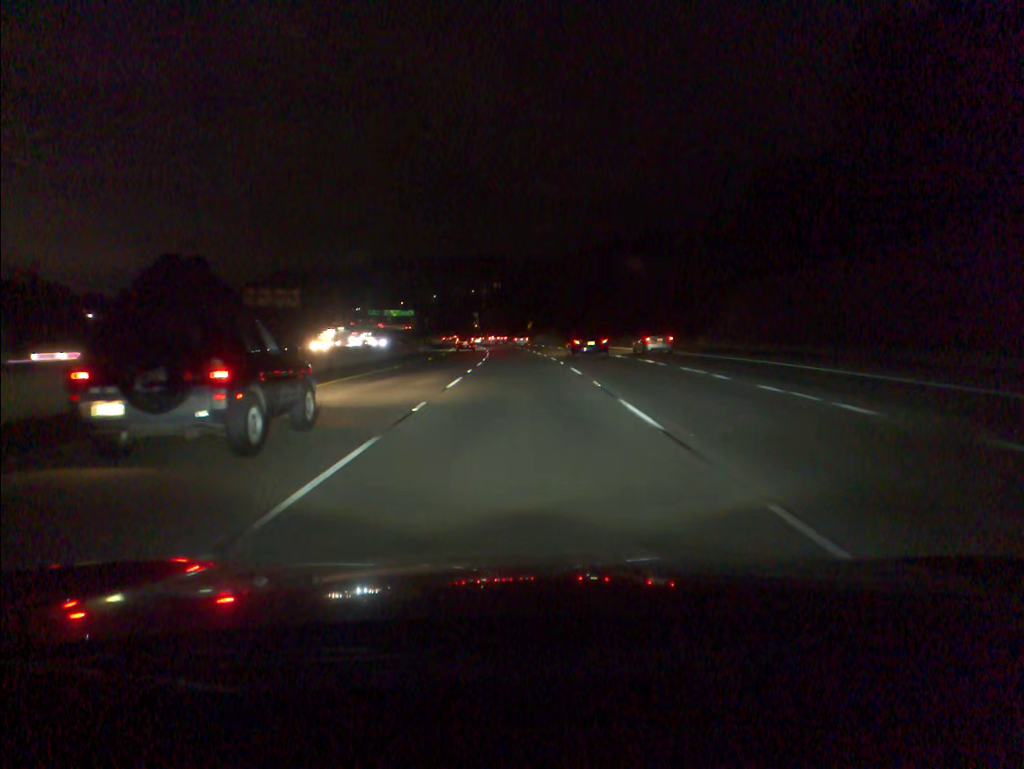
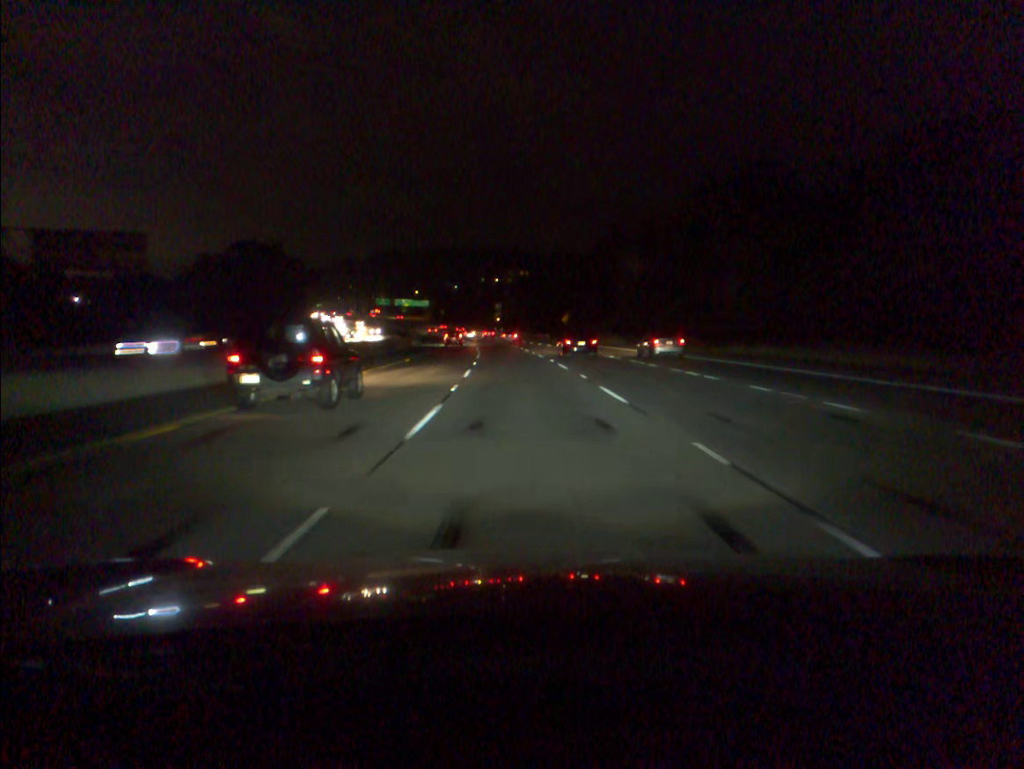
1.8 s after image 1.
(-0.7, +52.9) m; -2°
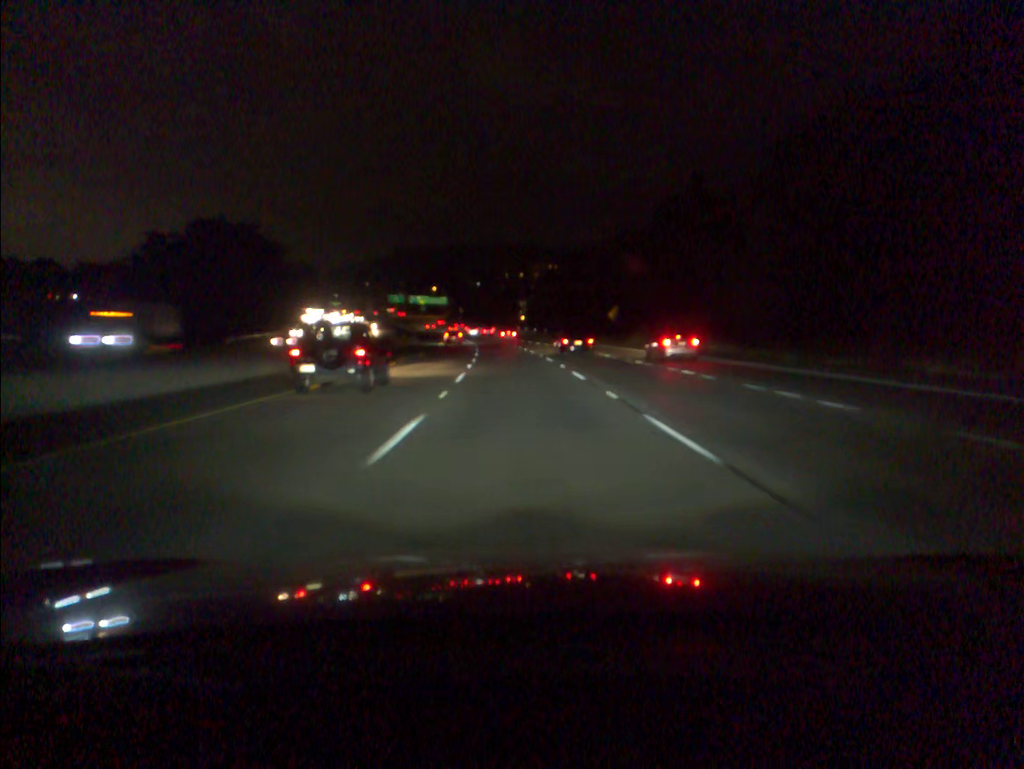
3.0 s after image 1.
(-0.6, +35.3) m; -2°
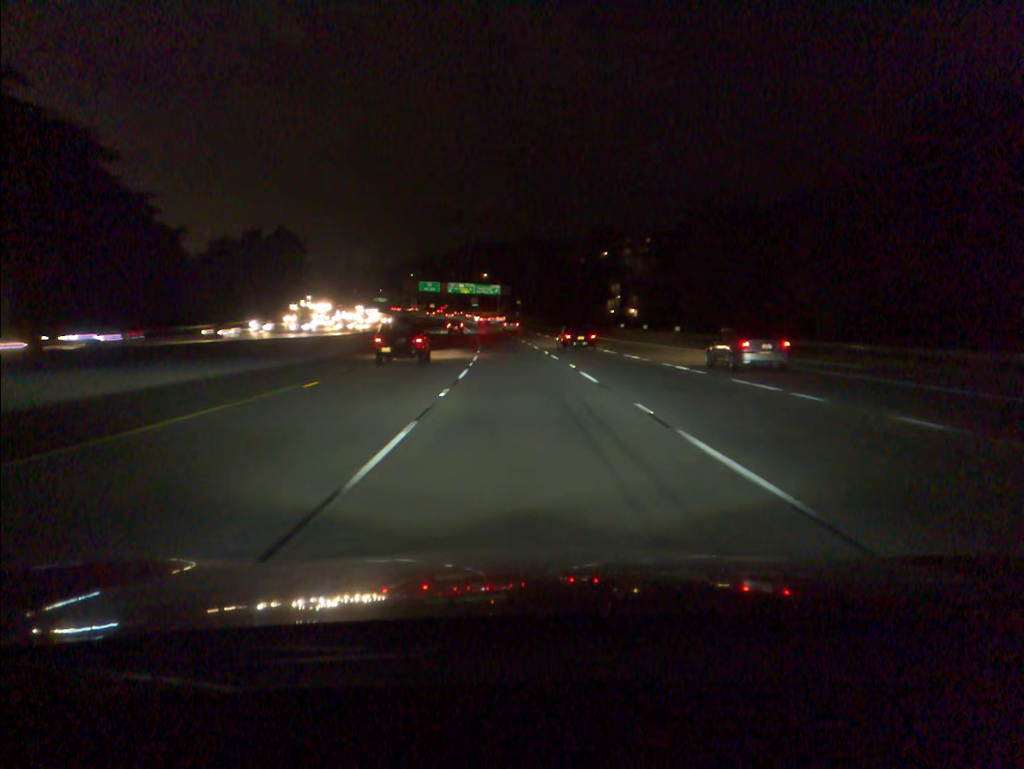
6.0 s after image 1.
(-3.8, +87.7) m; -5°
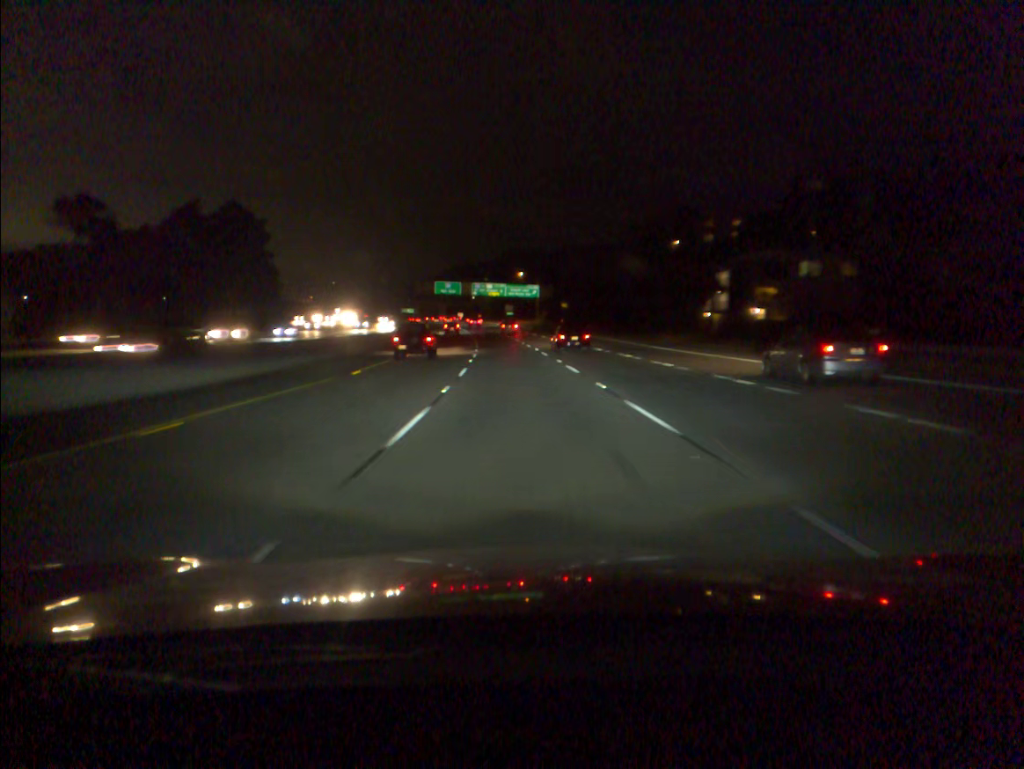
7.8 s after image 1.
(-1.2, +52.2) m; -3°
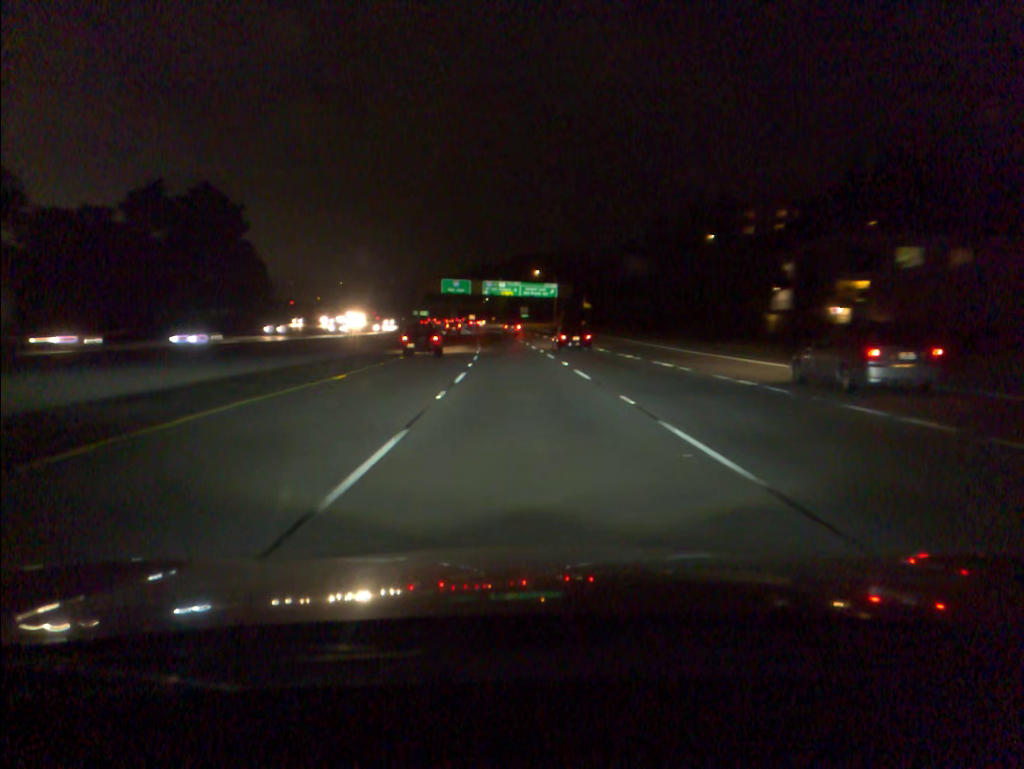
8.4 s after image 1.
(-0.2, +17.4) m; -1°
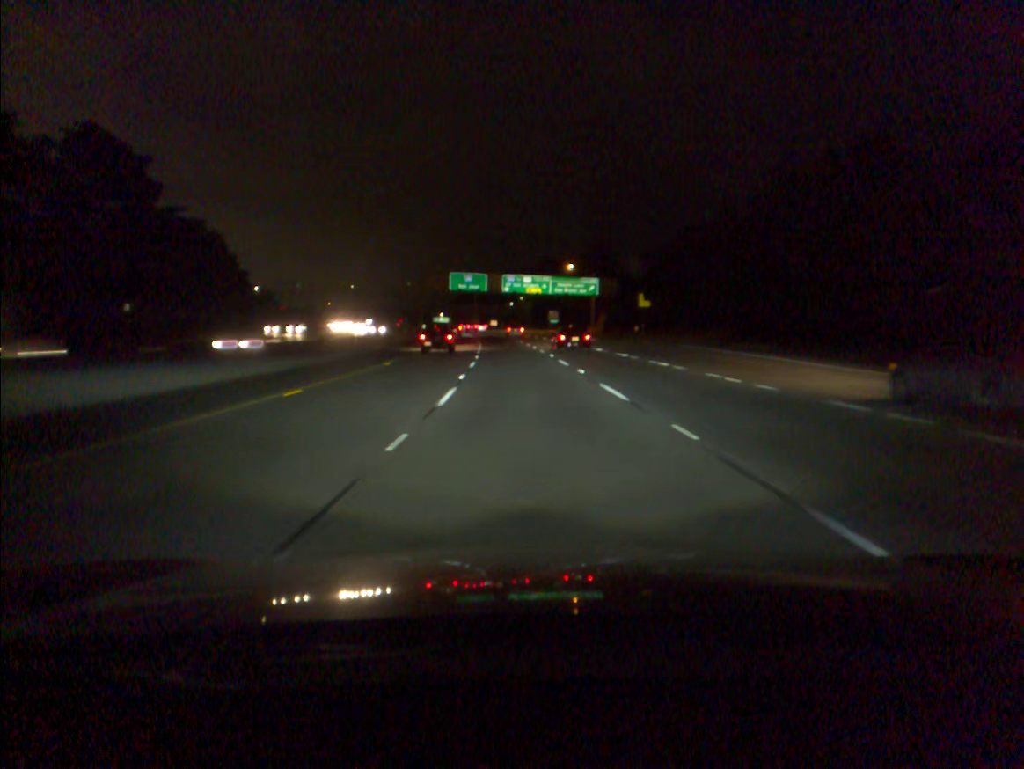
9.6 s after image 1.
(-0.6, +34.8) m; -2°
